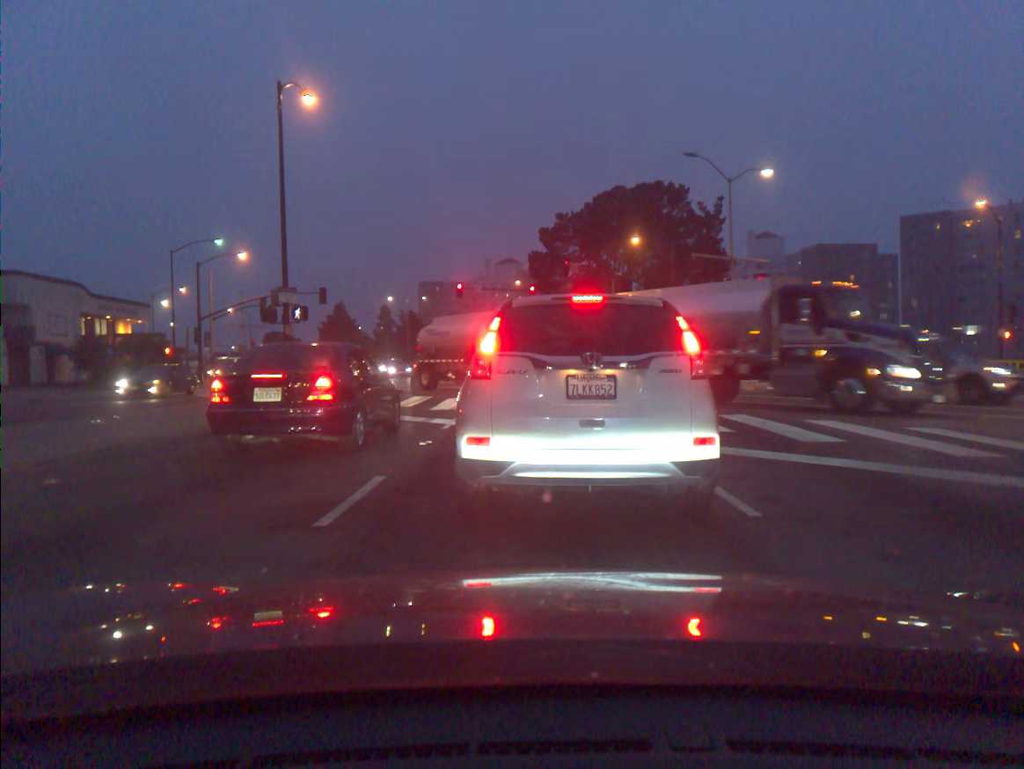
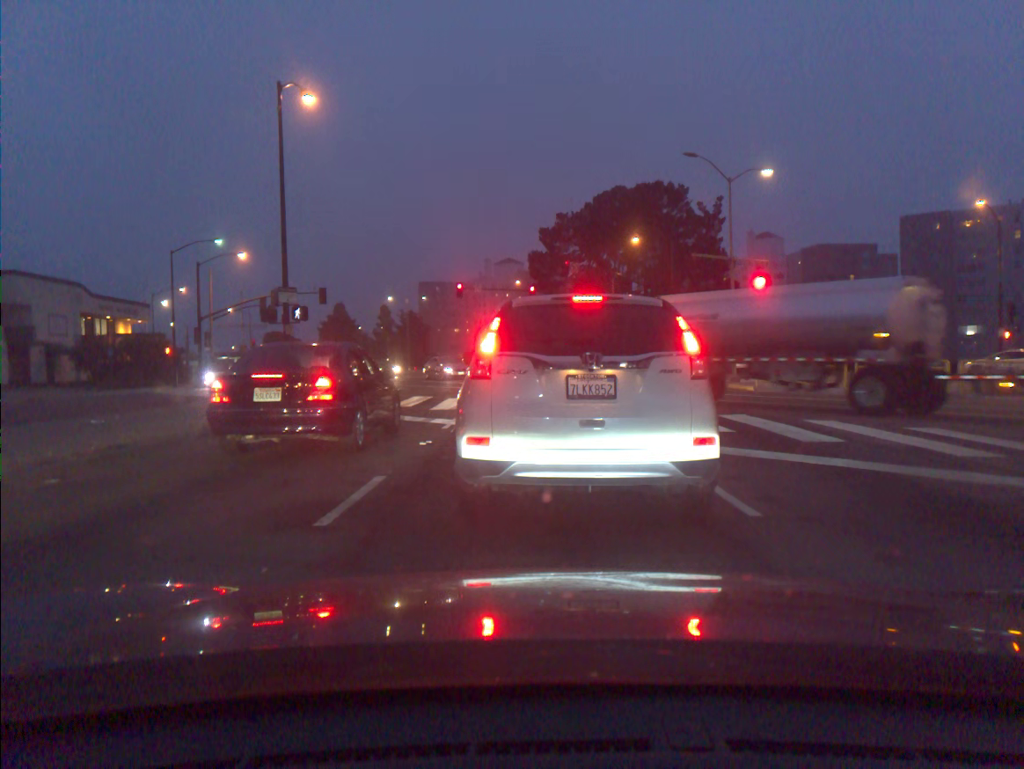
(0.0, 0.0) m; 0°
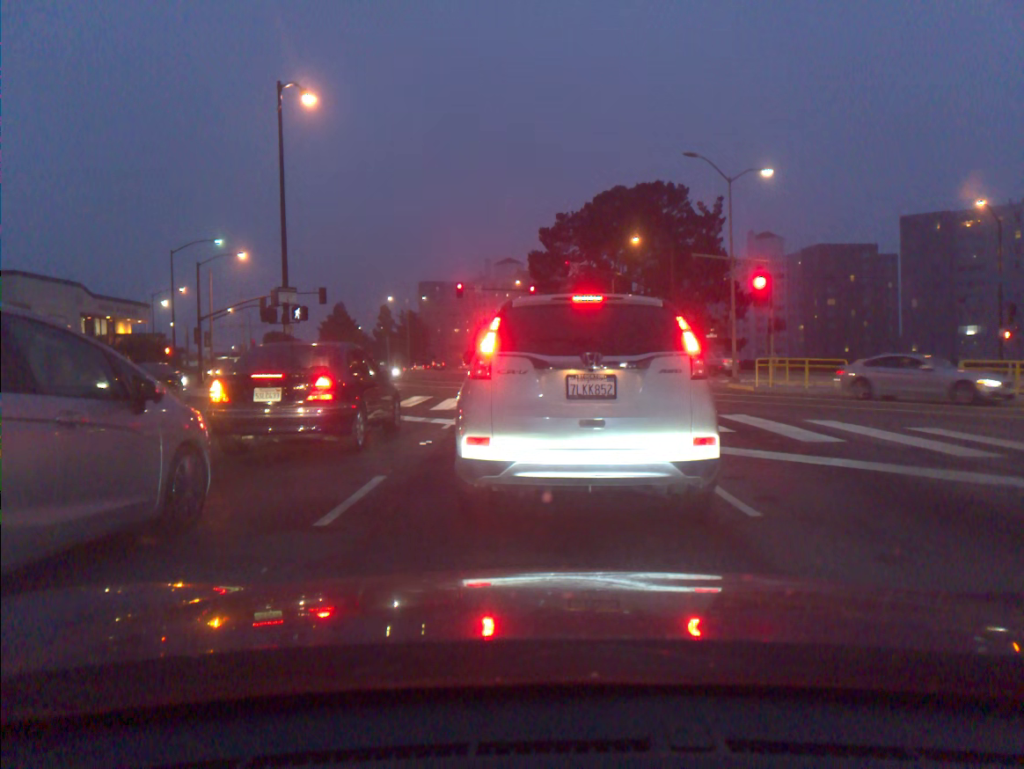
(0.0, 0.0) m; 0°
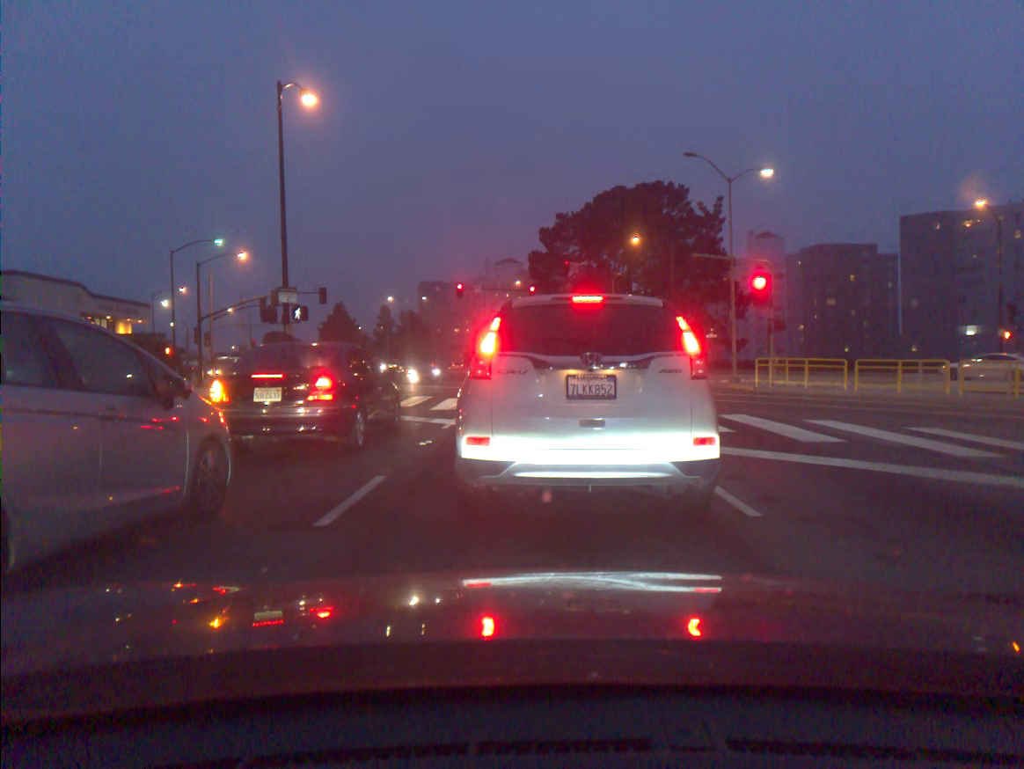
(0.0, 0.0) m; 0°
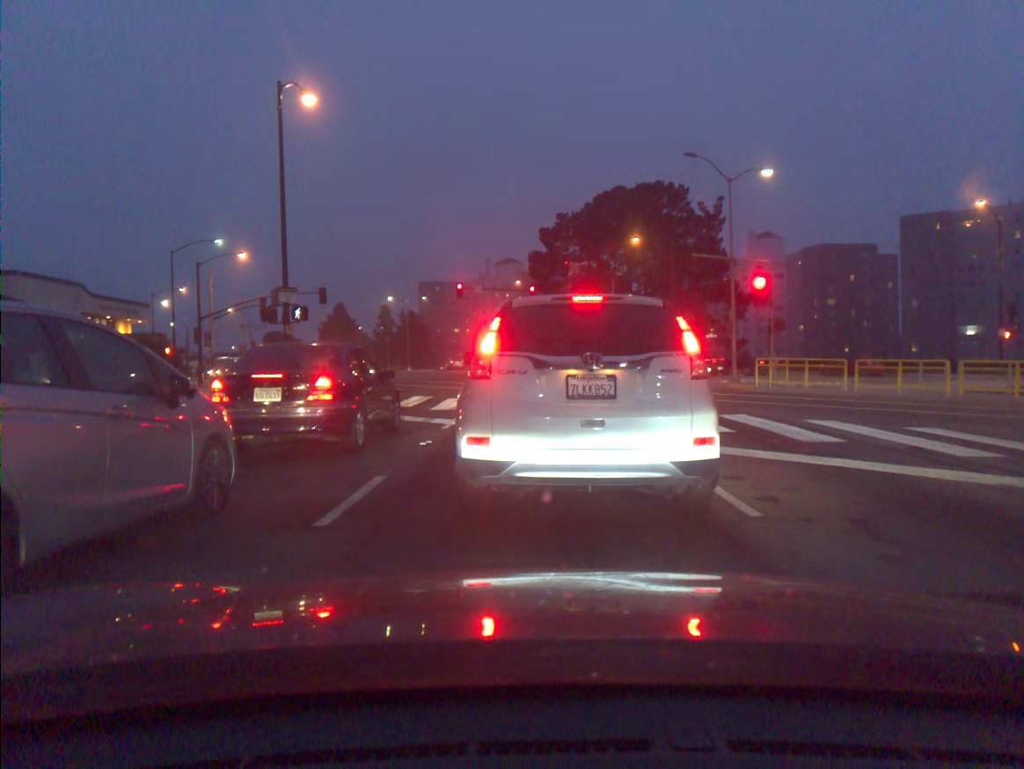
(0.0, 0.0) m; 0°
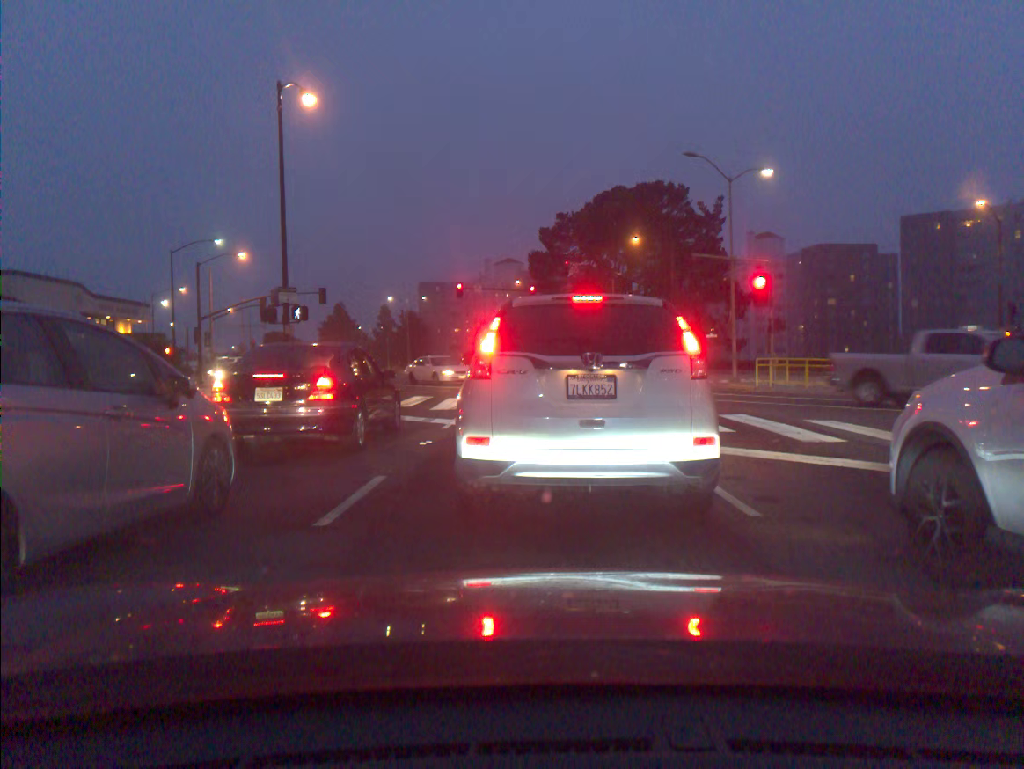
(0.0, 0.0) m; 0°
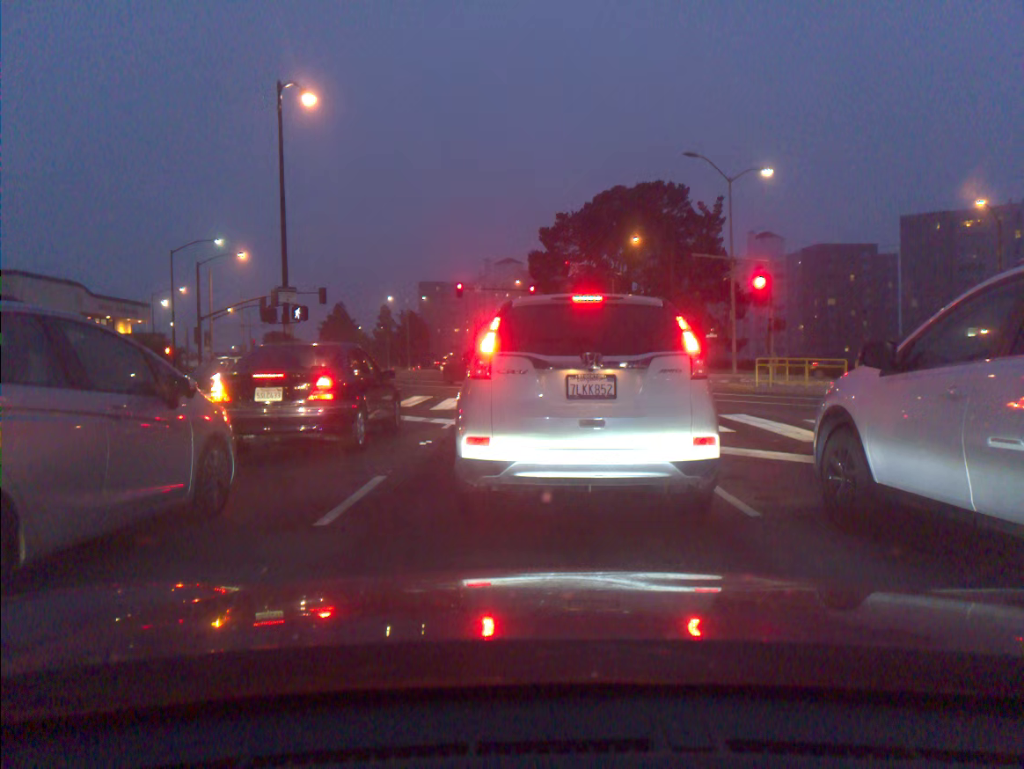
(0.0, 0.0) m; 0°
